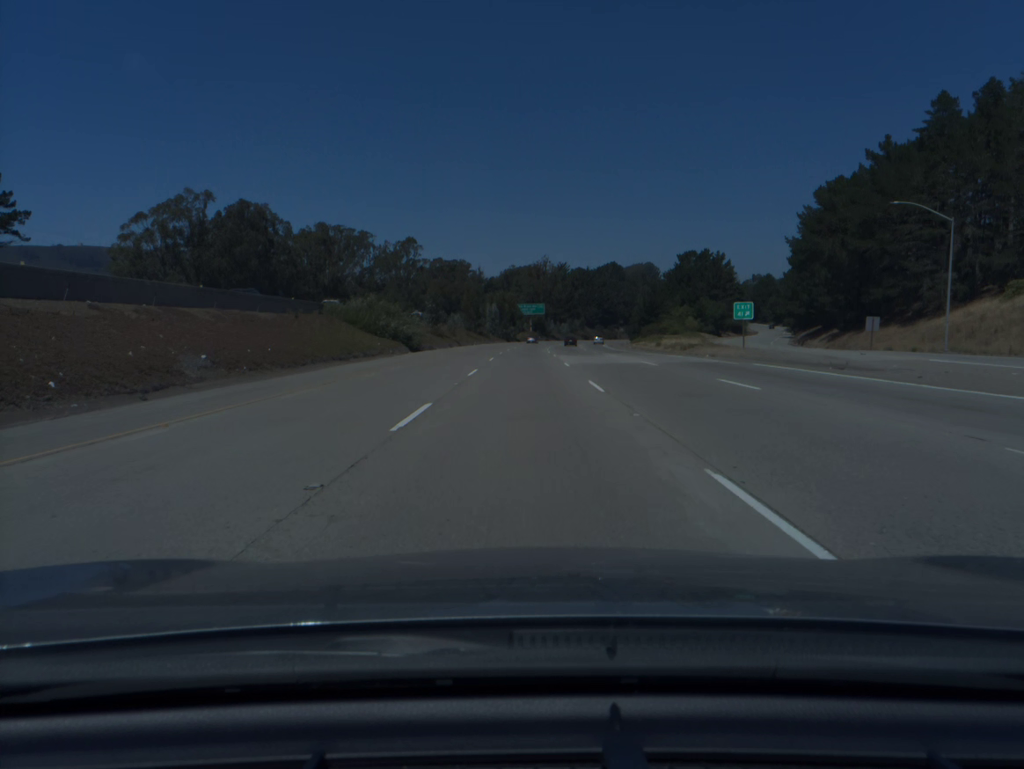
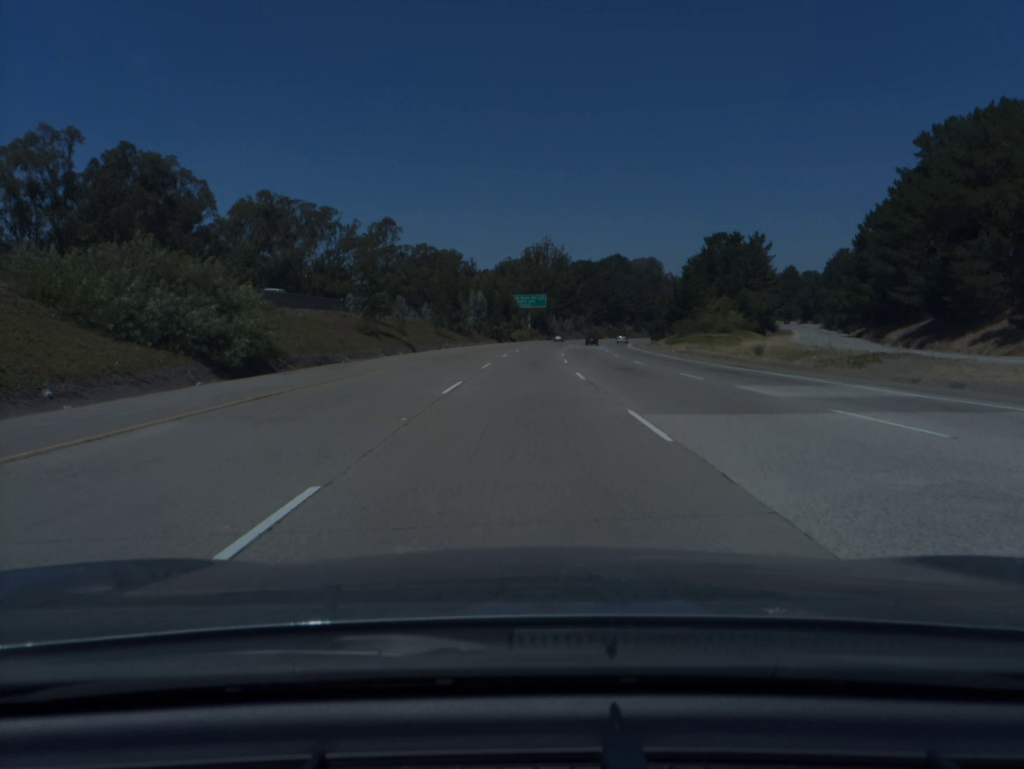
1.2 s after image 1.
(0.0, +37.7) m; 0°
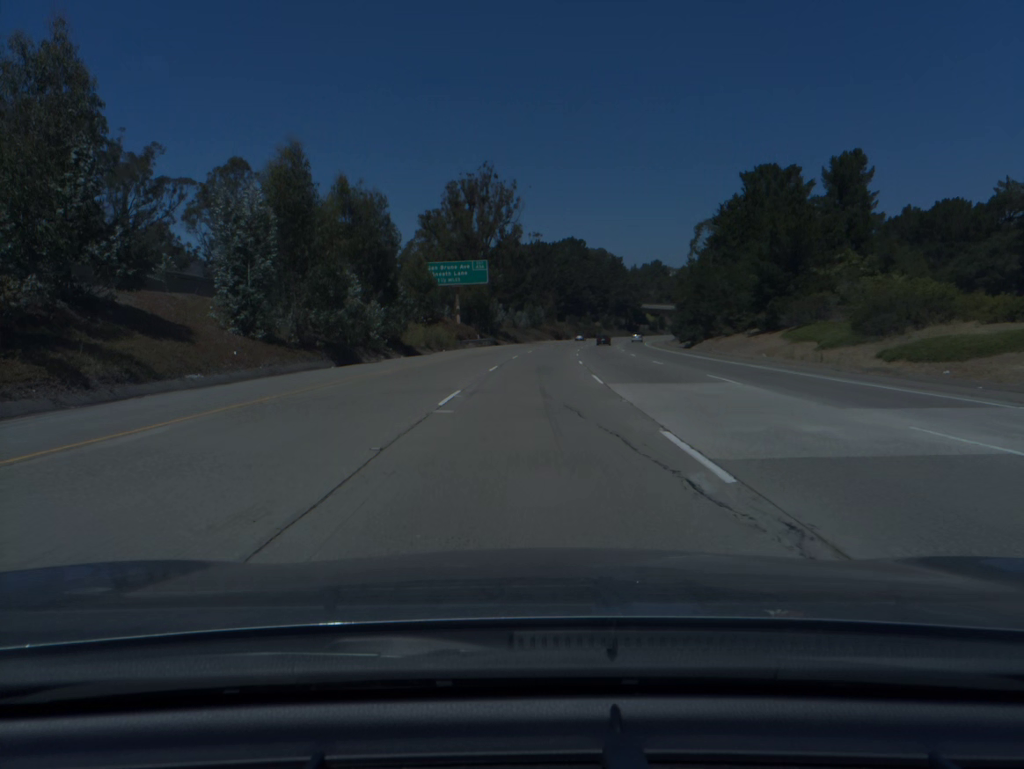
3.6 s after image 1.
(+1.9, +75.5) m; +4°
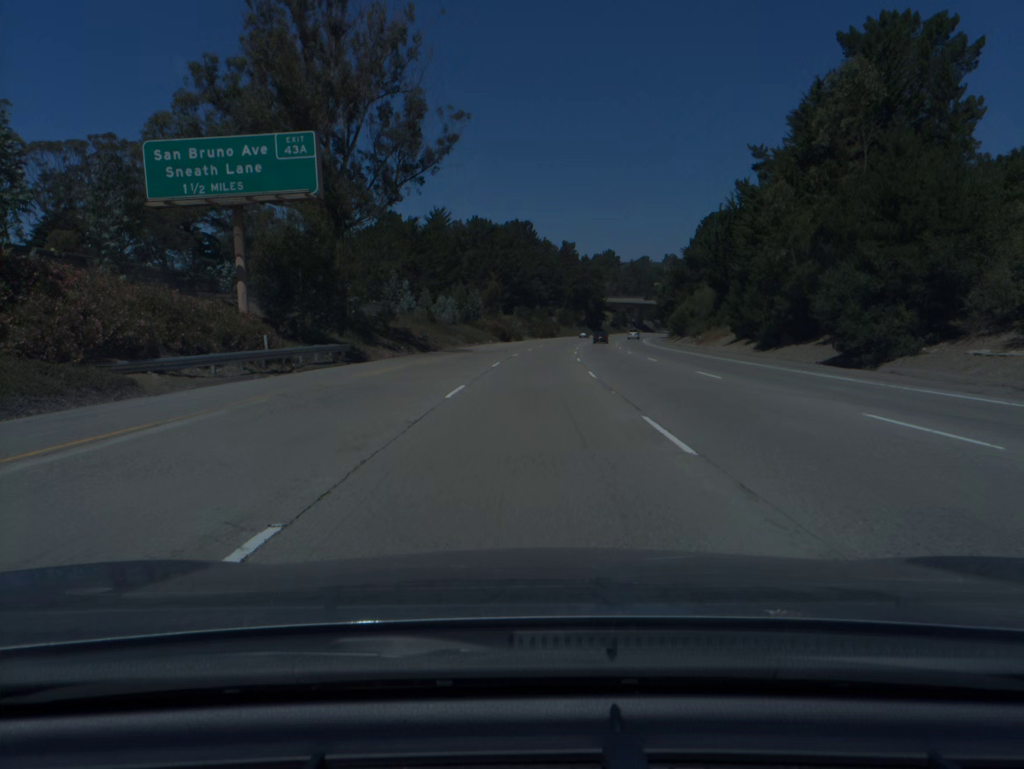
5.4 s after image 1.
(+2.0, +56.9) m; +4°
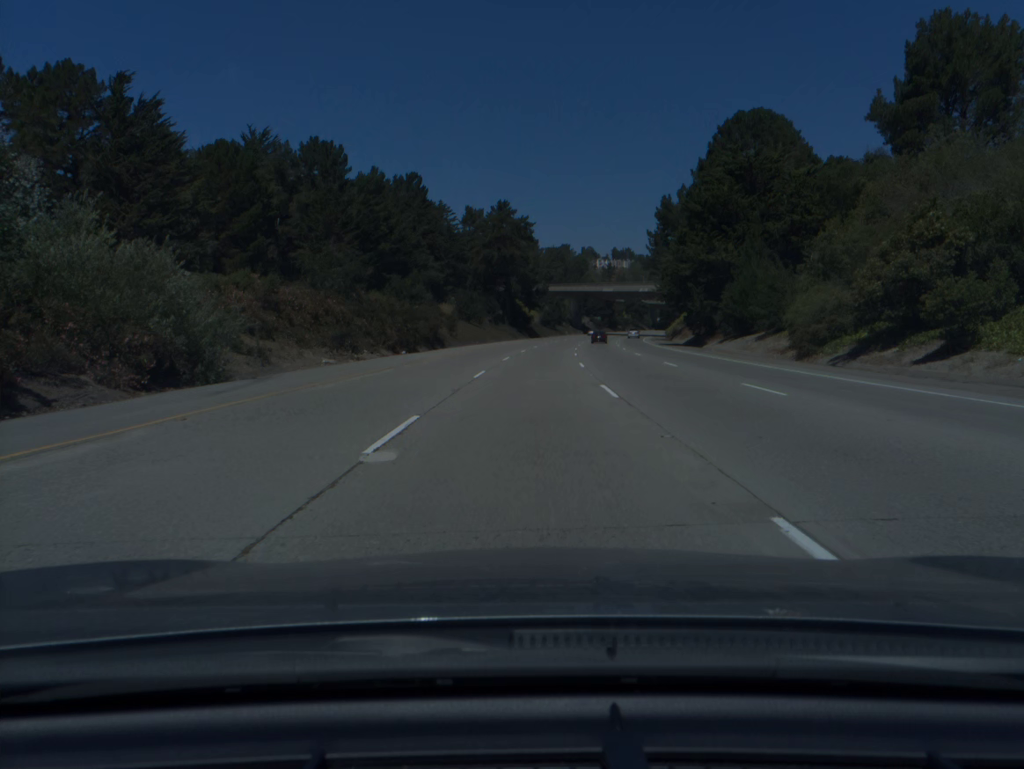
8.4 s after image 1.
(+5.5, +94.7) m; +7°
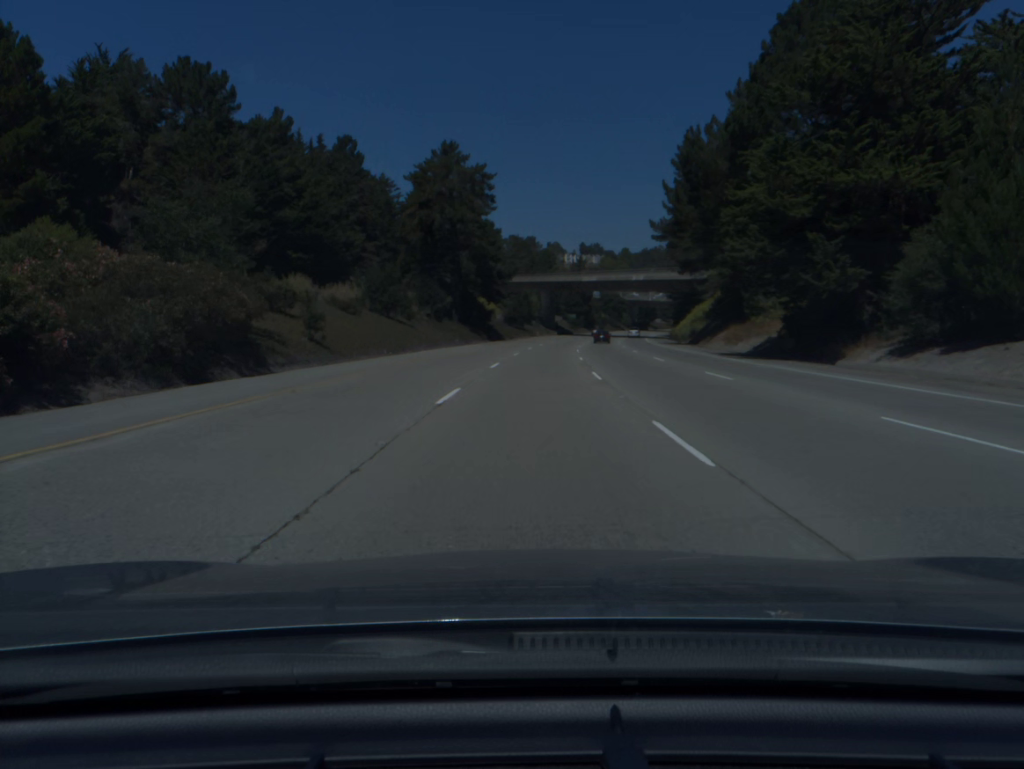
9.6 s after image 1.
(+0.8, +37.8) m; +3°
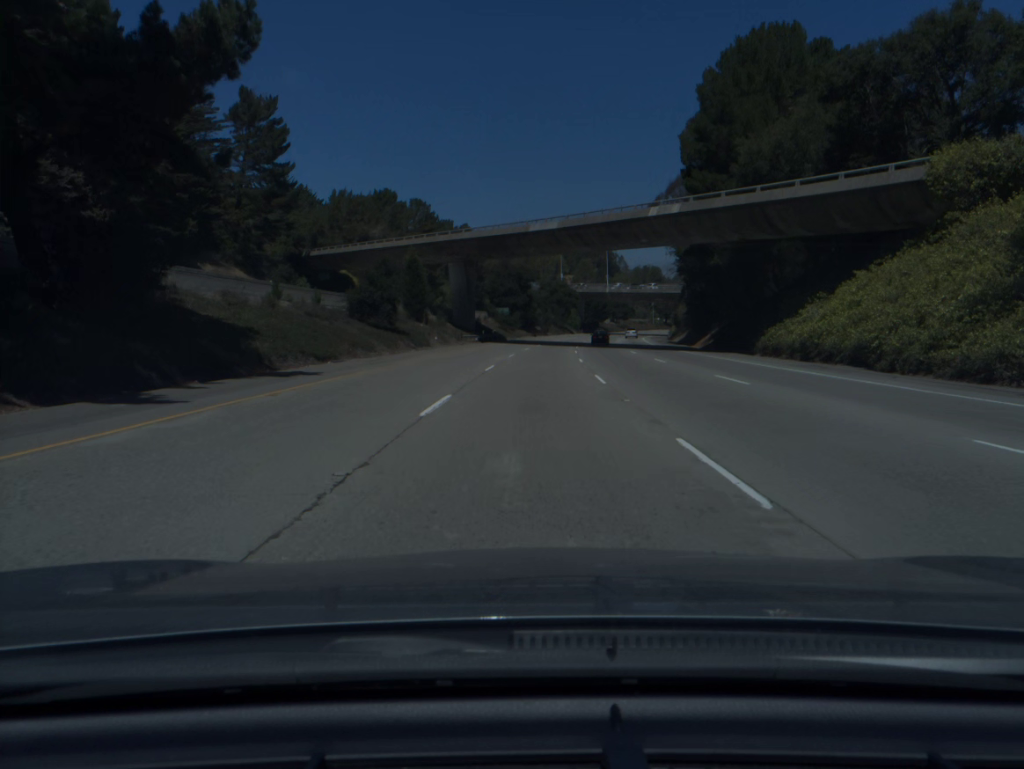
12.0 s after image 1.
(+3.5, +75.2) m; +5°
